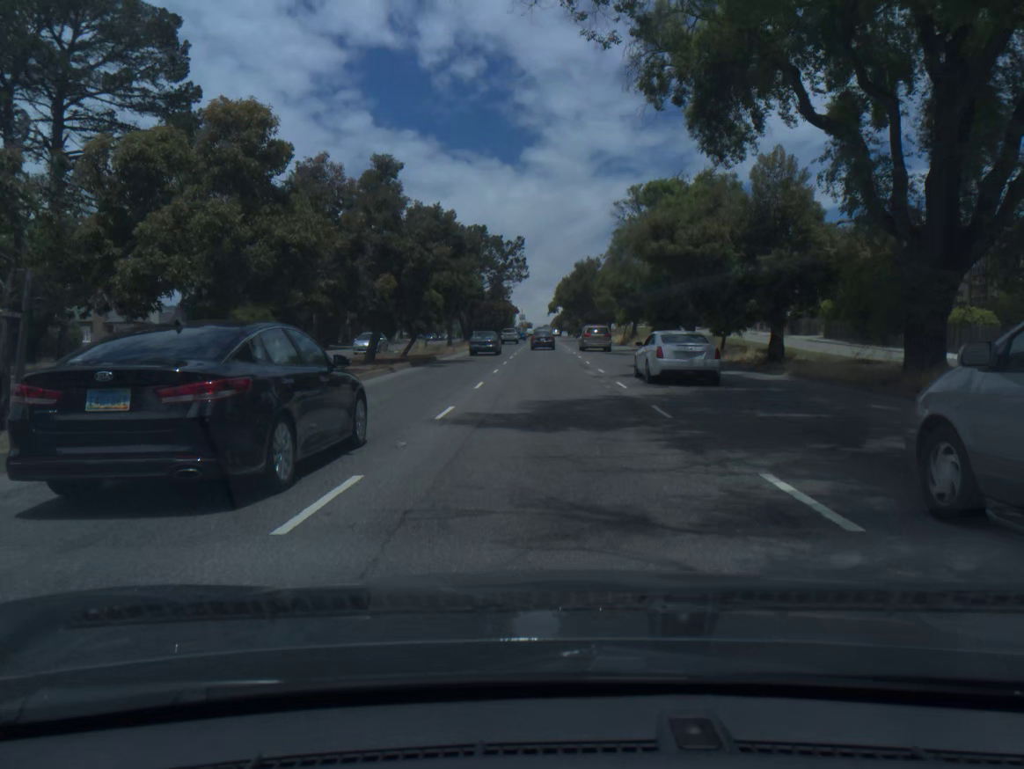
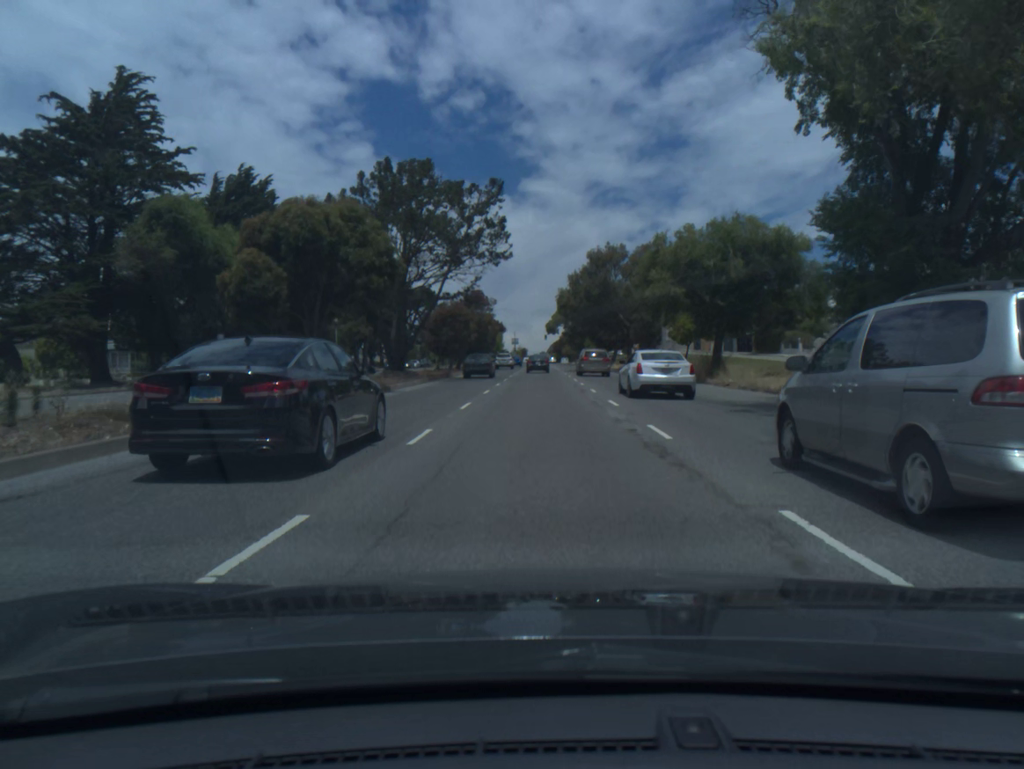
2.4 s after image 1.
(+0.2, +37.3) m; 0°
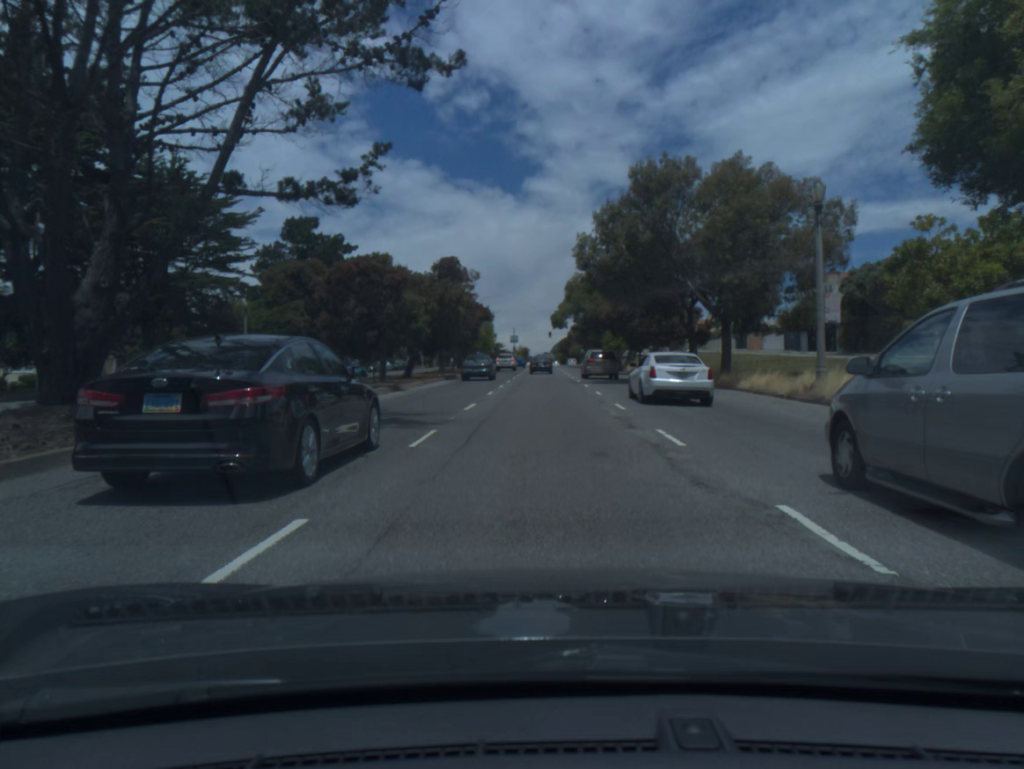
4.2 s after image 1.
(-0.1, +29.1) m; 0°
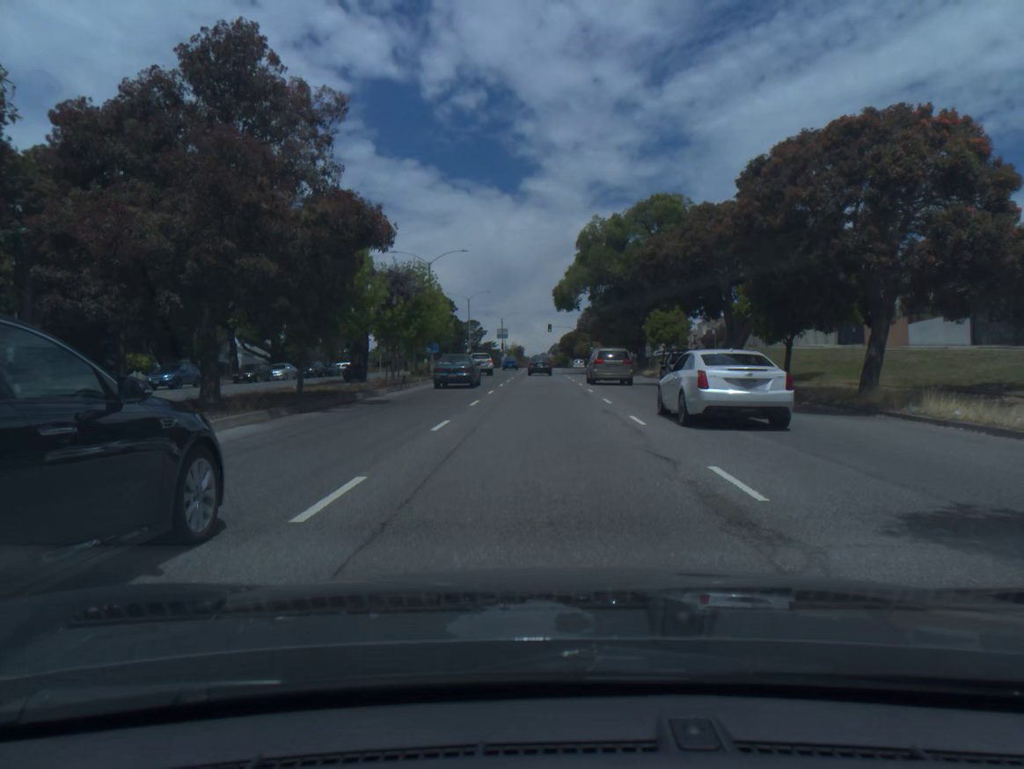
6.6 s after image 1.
(+0.1, +41.0) m; 0°
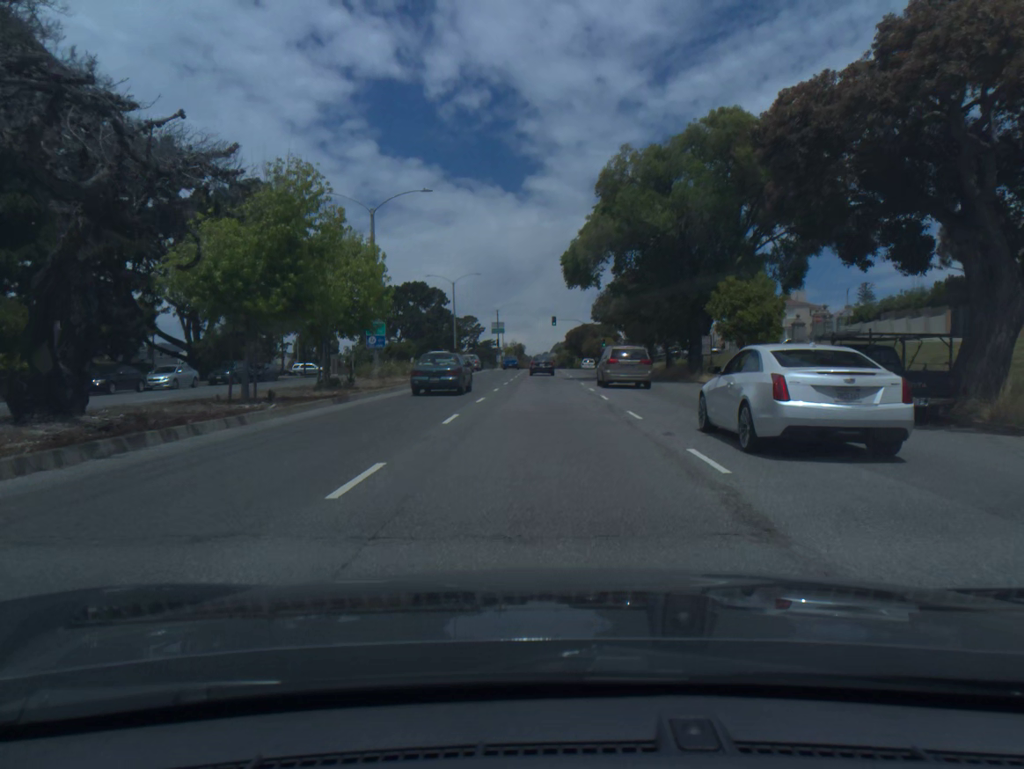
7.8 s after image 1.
(-0.1, +20.5) m; 0°
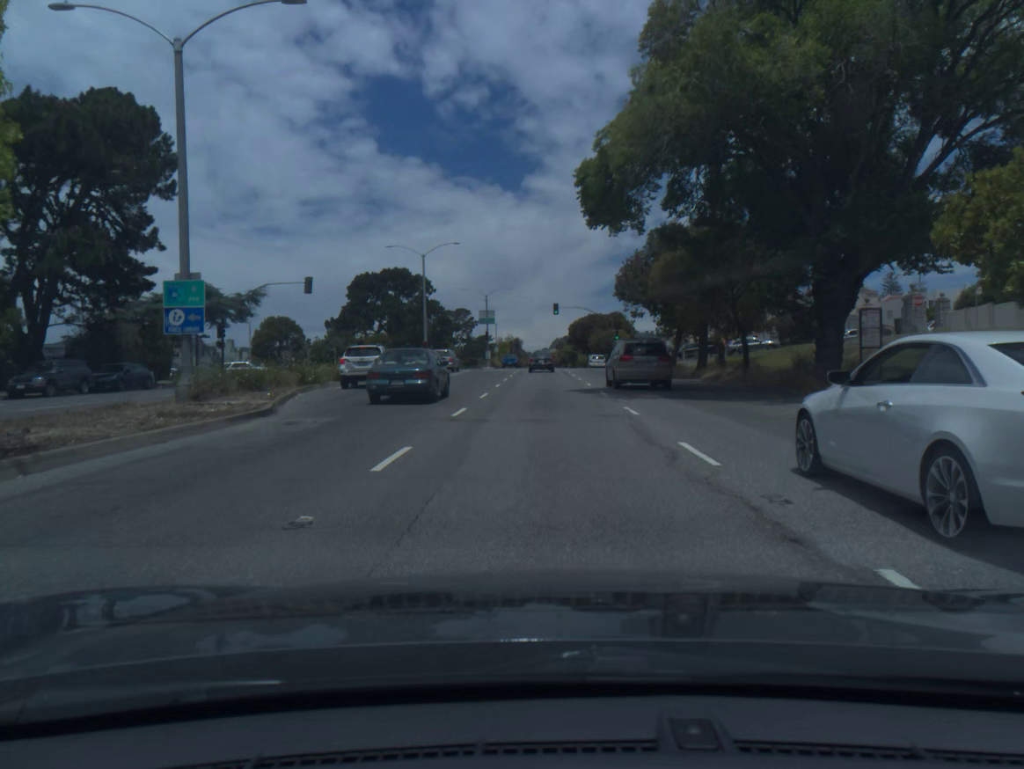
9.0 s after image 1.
(0.0, +20.3) m; 0°
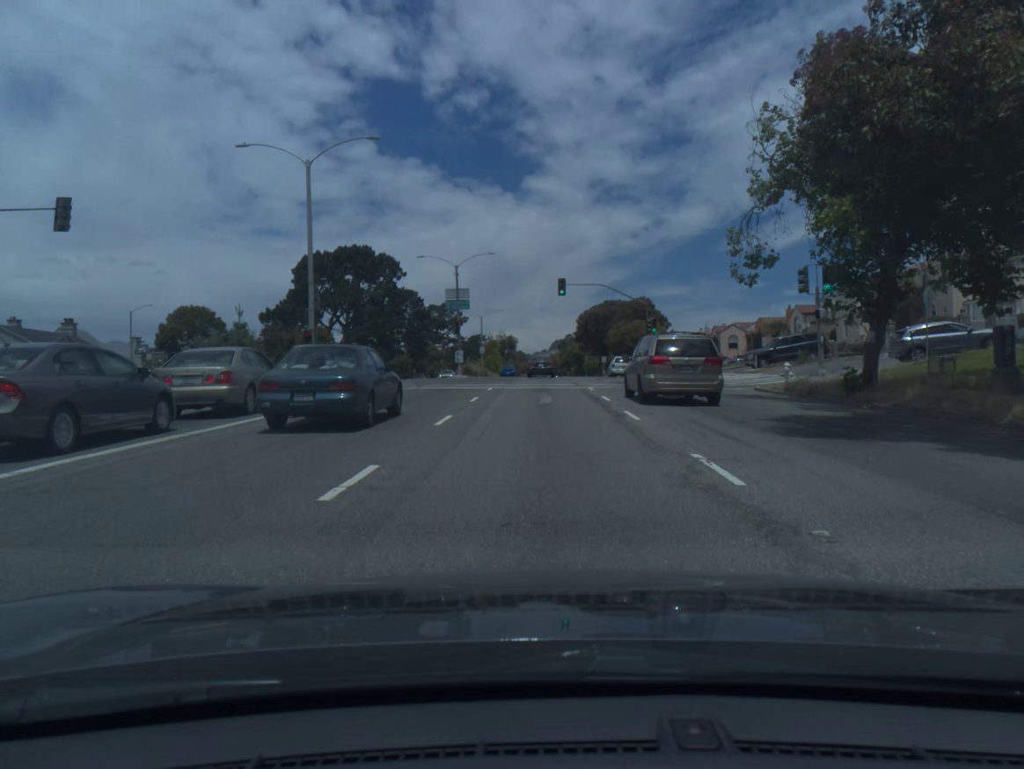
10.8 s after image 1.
(0.0, +30.3) m; 0°
